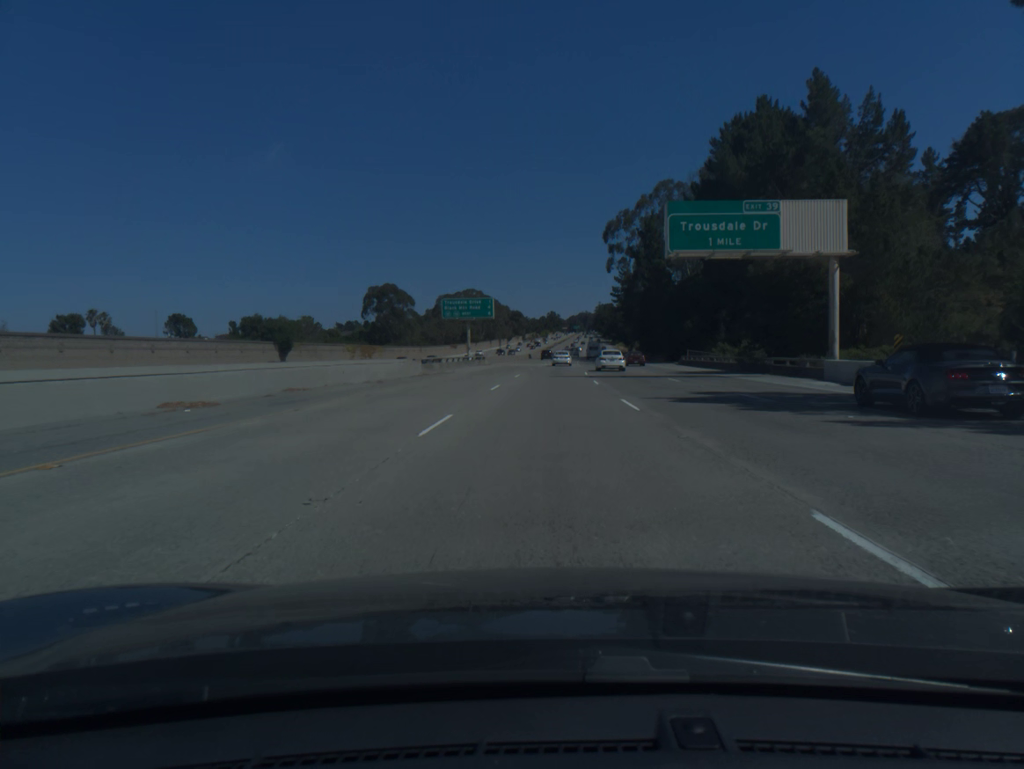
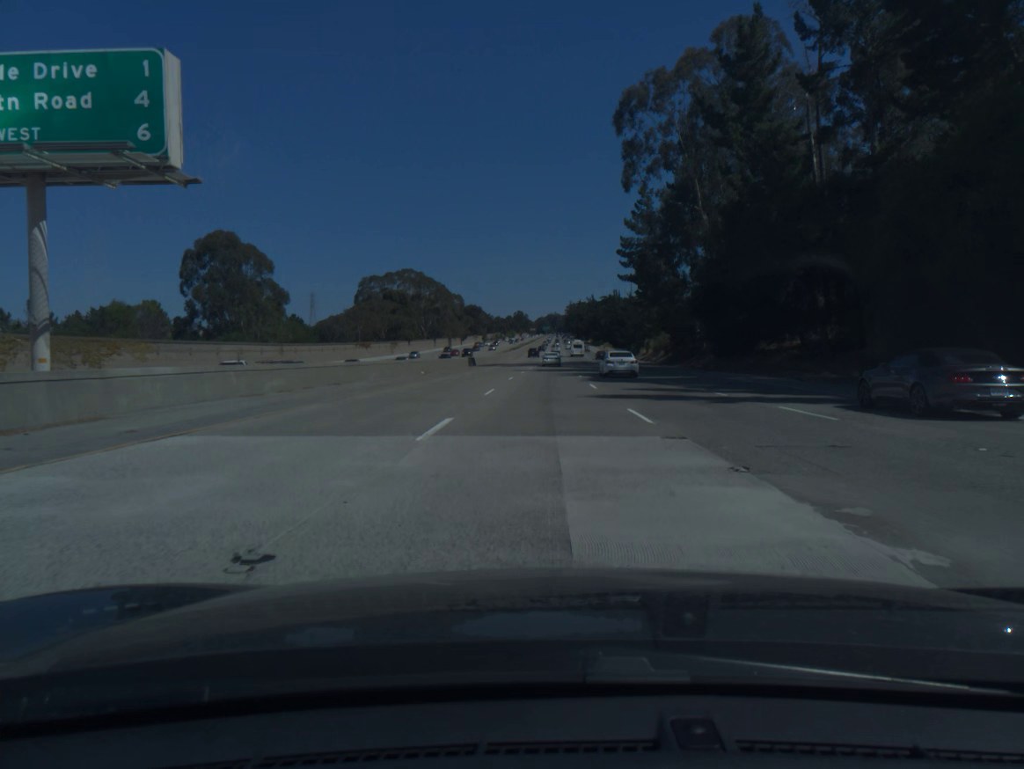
(+1.7, +75.7) m; +2°
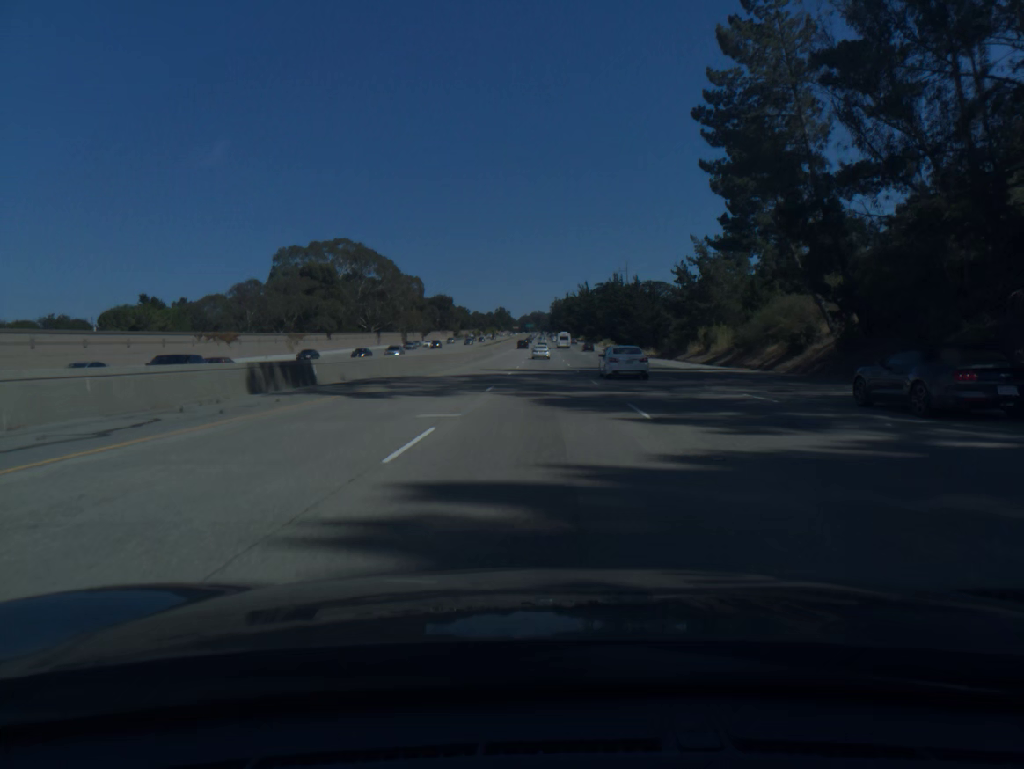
(+0.5, +58.0) m; +1°
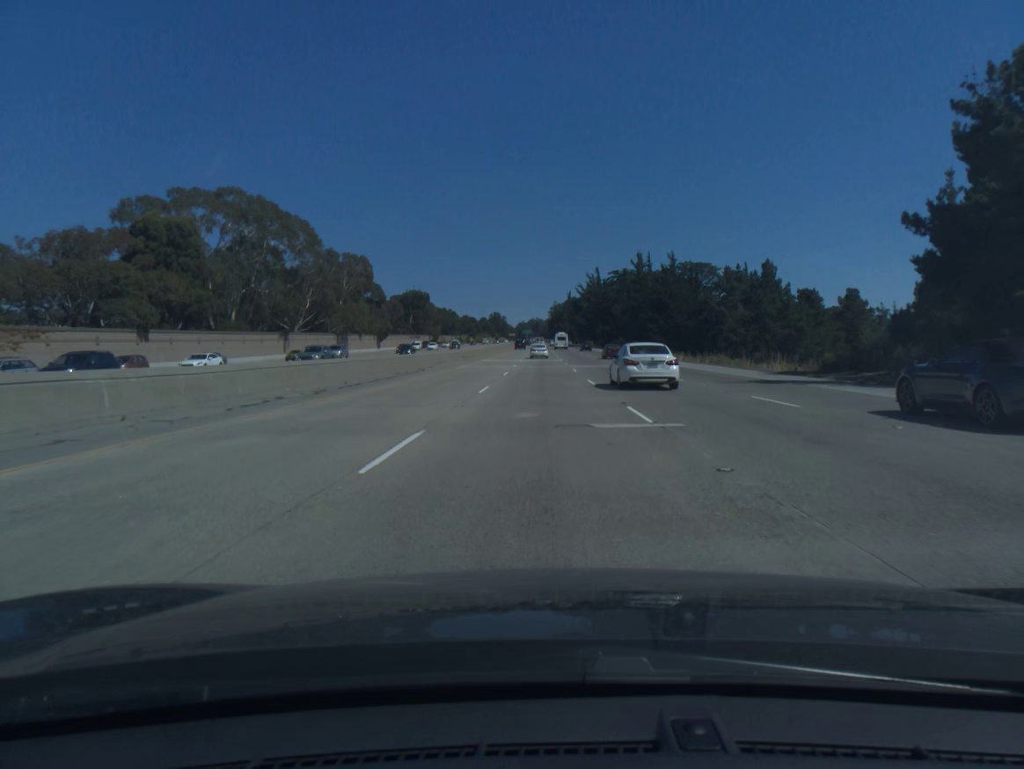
(+0.2, +58.9) m; 0°
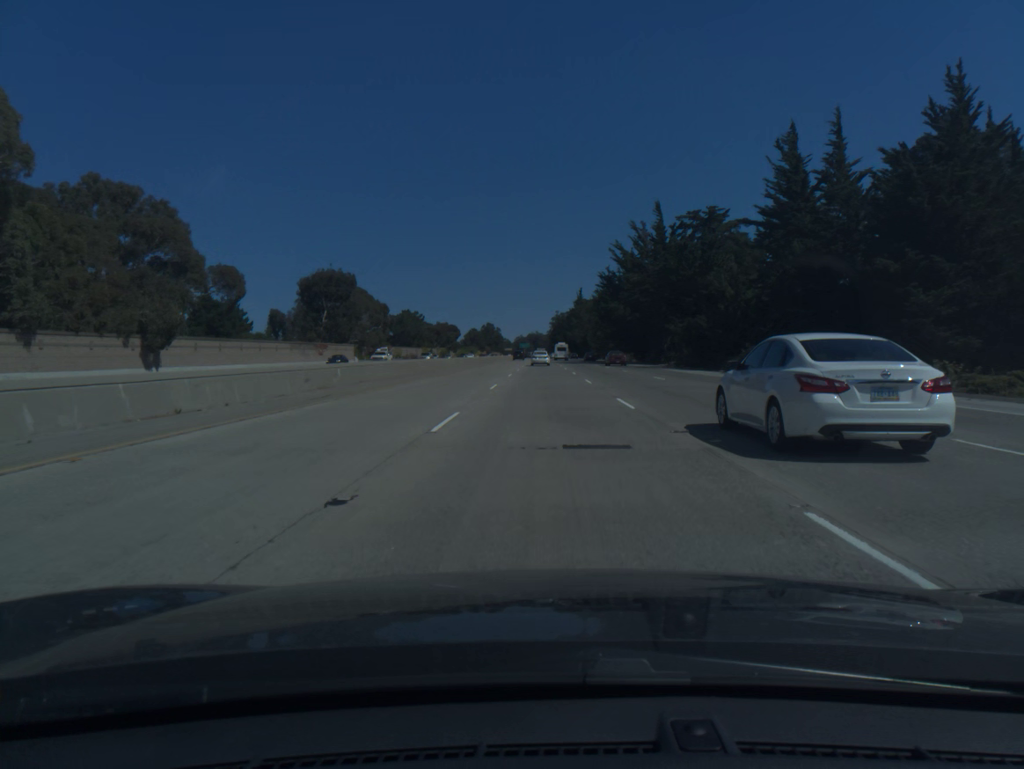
(-0.2, +98.4) m; 0°
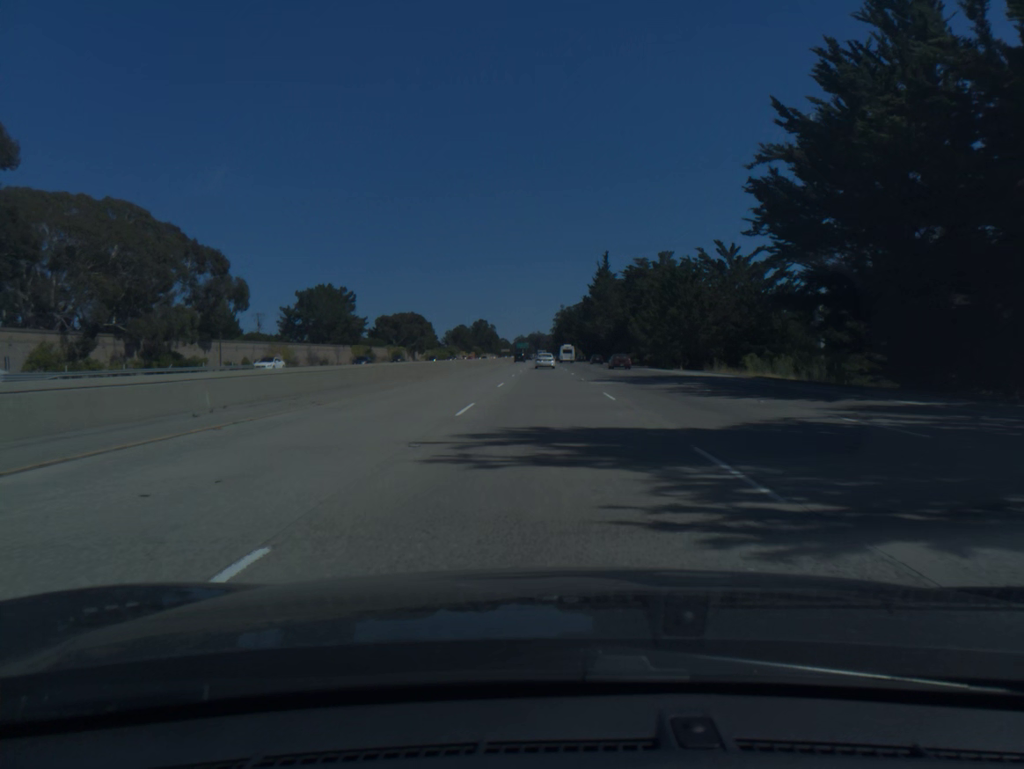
(0.0, +97.9) m; 0°
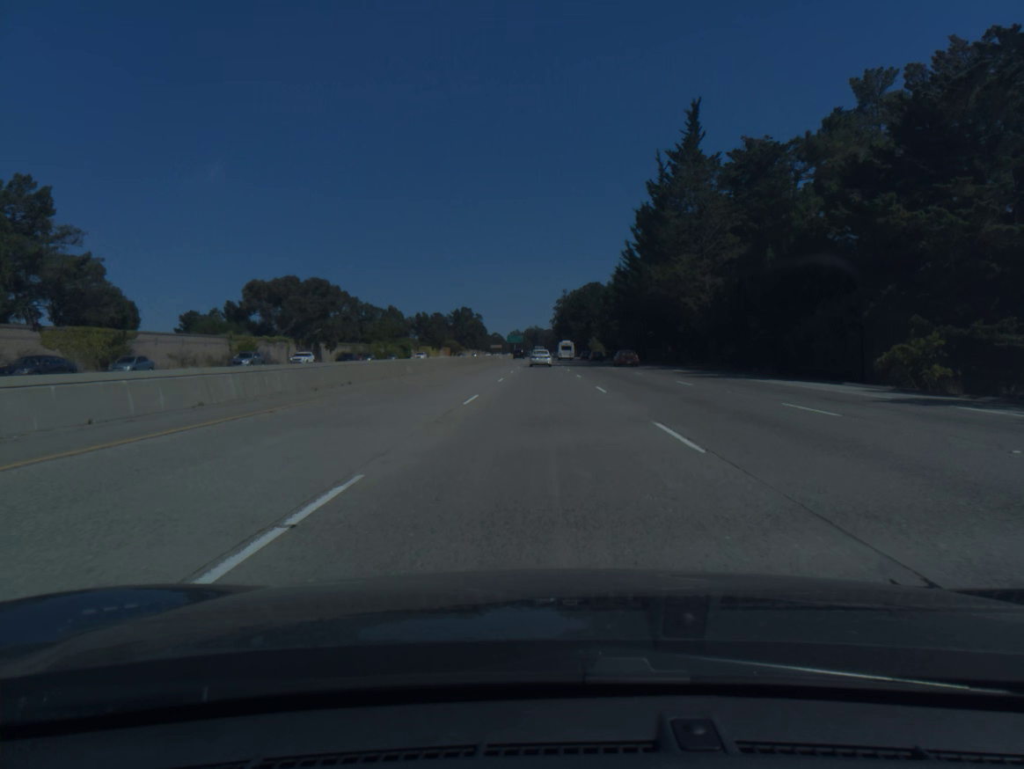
(+0.1, +99.1) m; 0°
